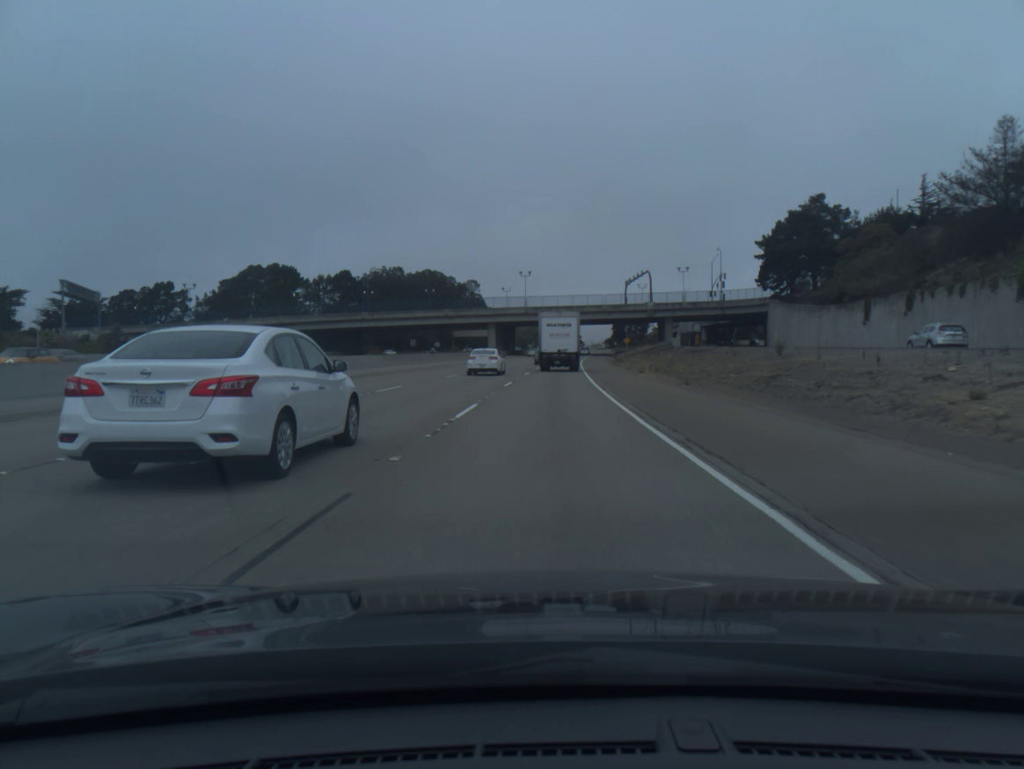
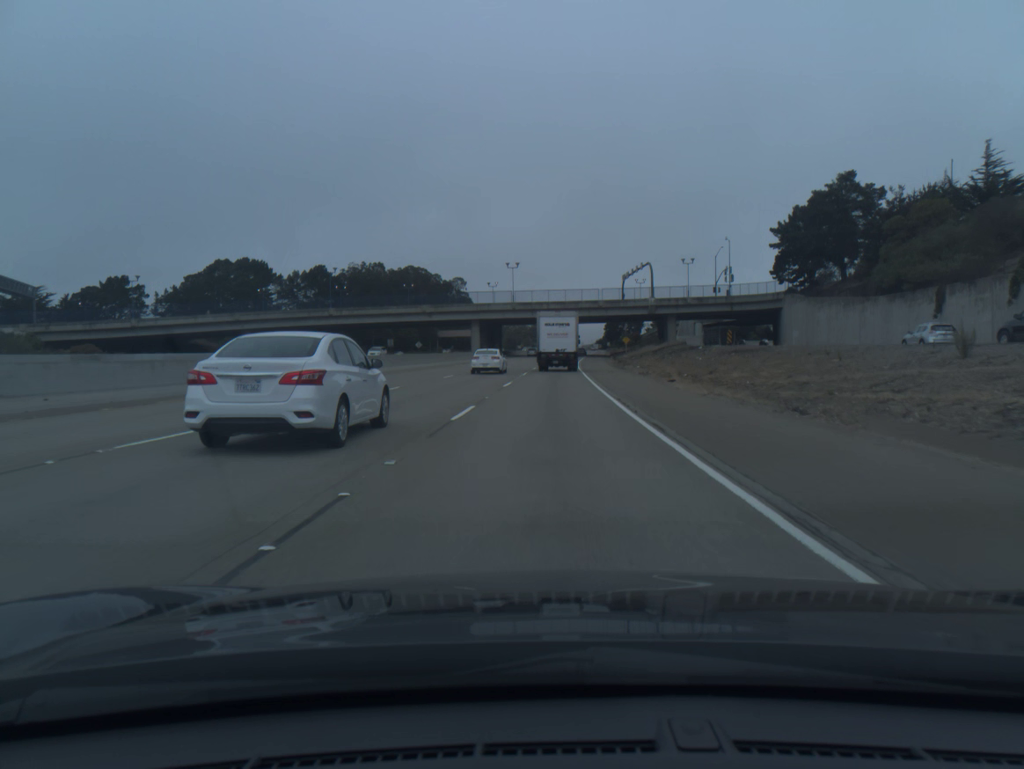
(+0.1, +14.7) m; +1°
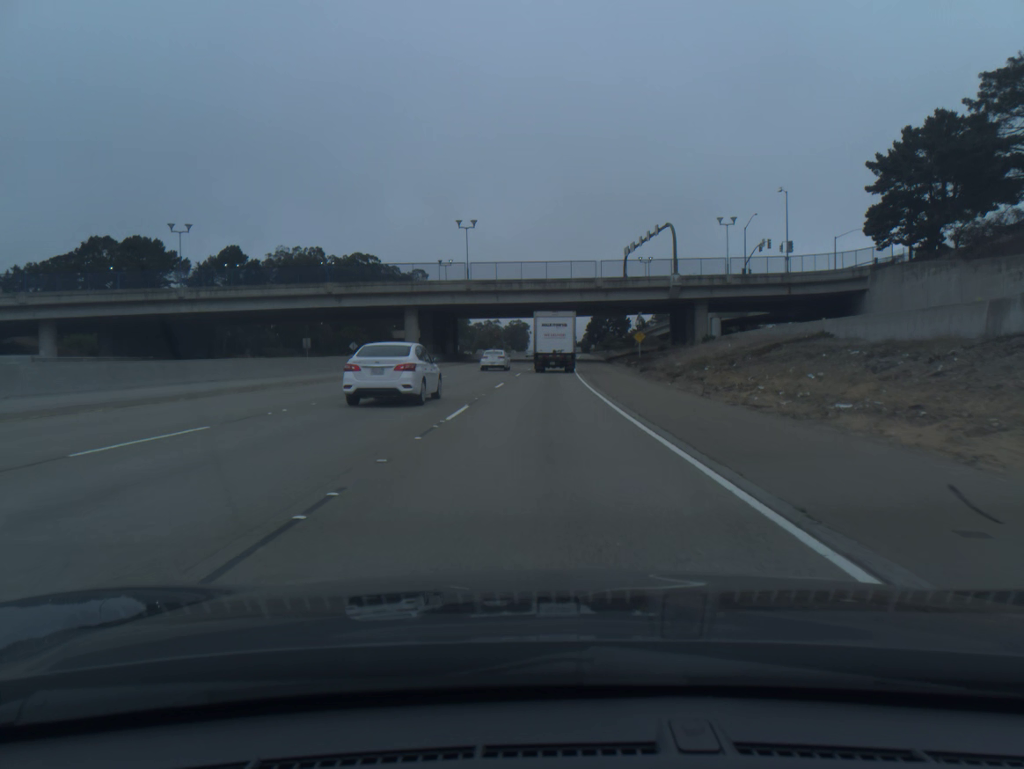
(+0.8, +43.6) m; +2°
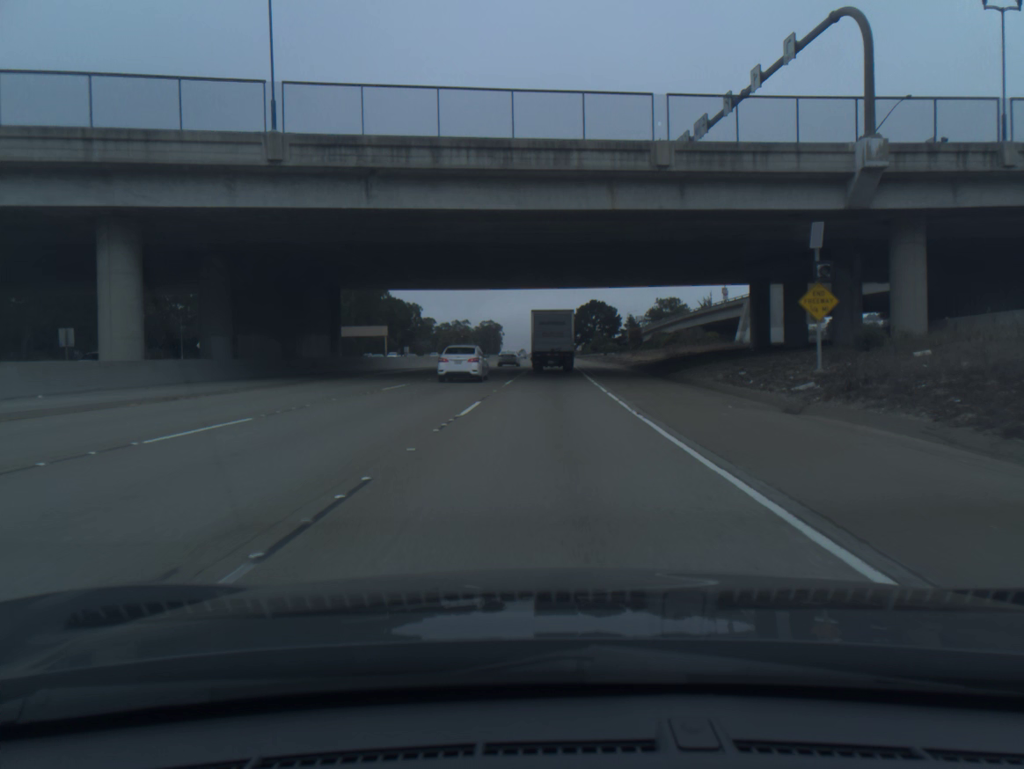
(+0.7, +57.1) m; +2°
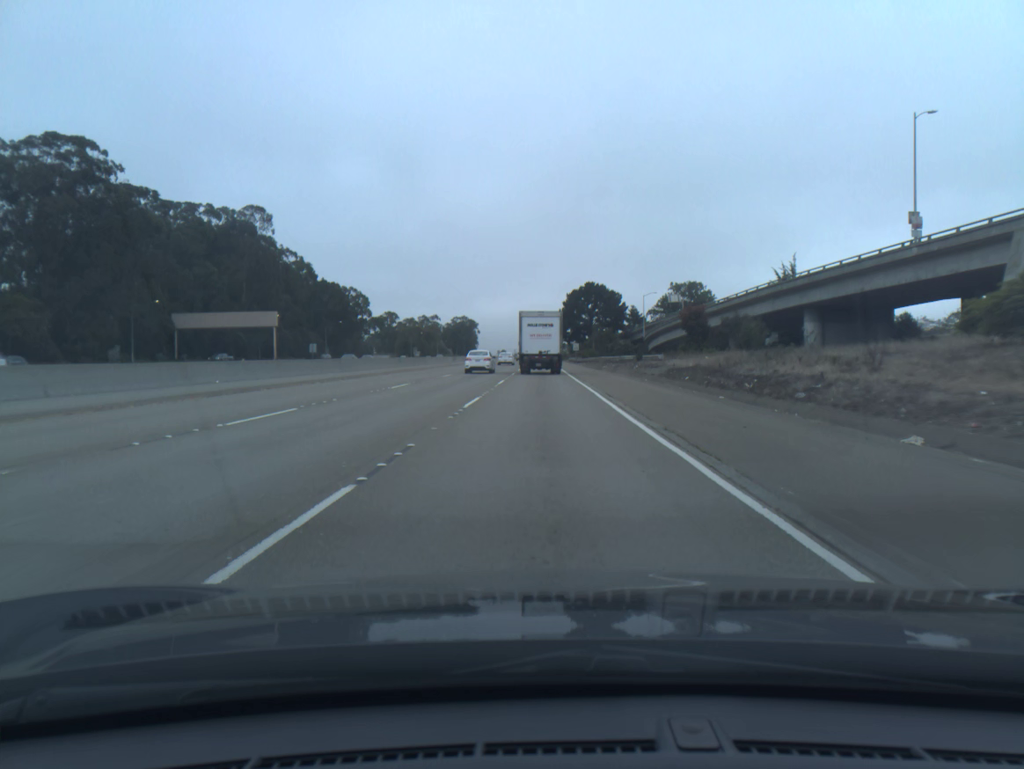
(+1.3, +70.1) m; +1°
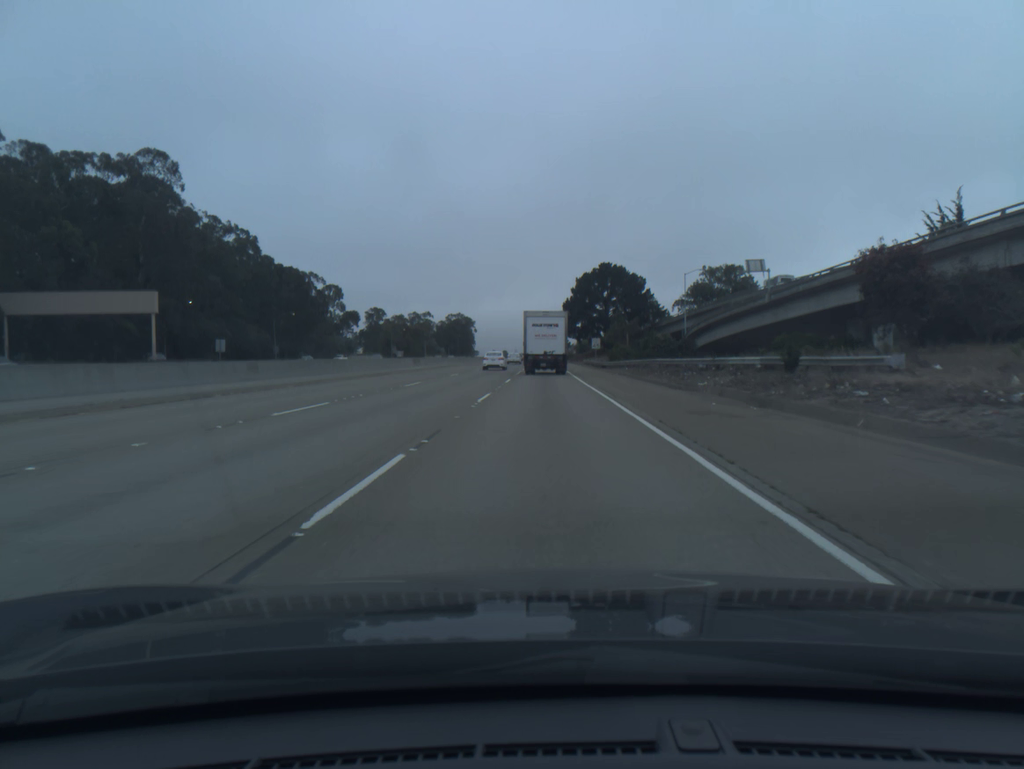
(-0.1, +41.6) m; 0°
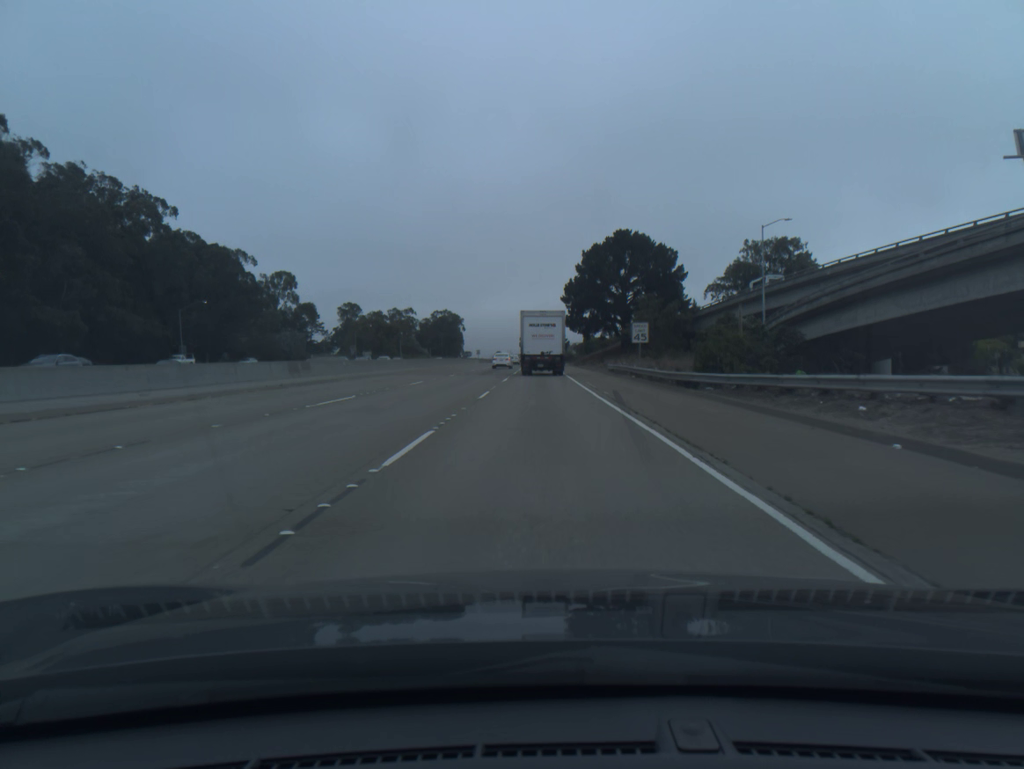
(+0.2, +41.0) m; 0°
